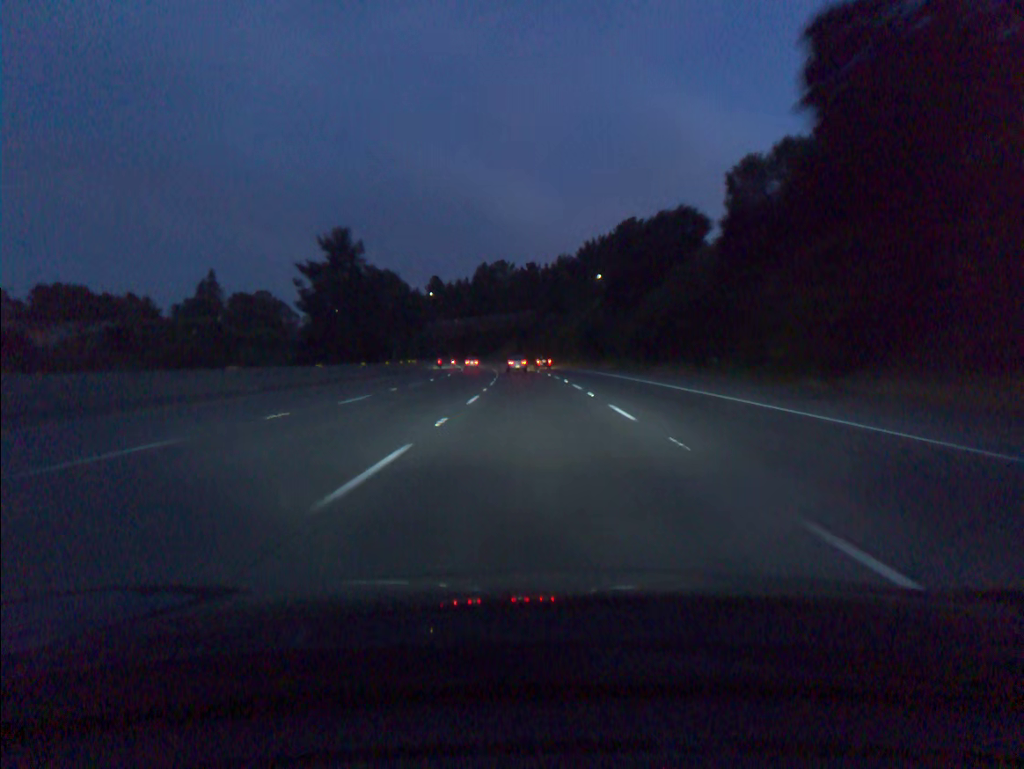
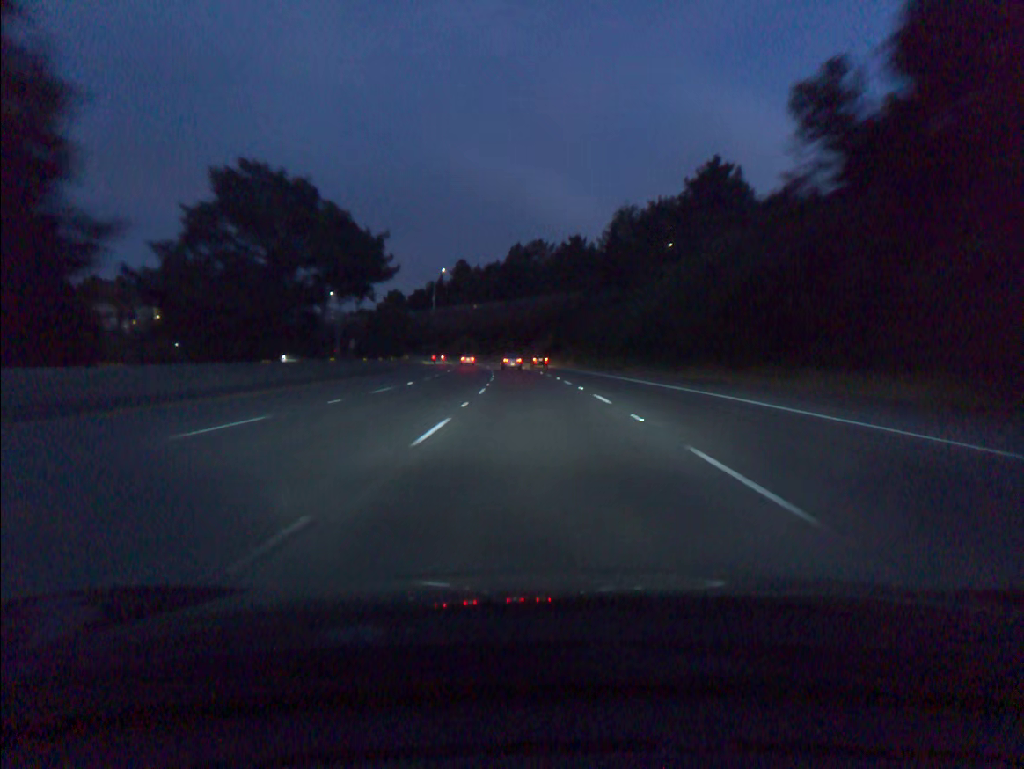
(-1.3, +54.1) m; -3°
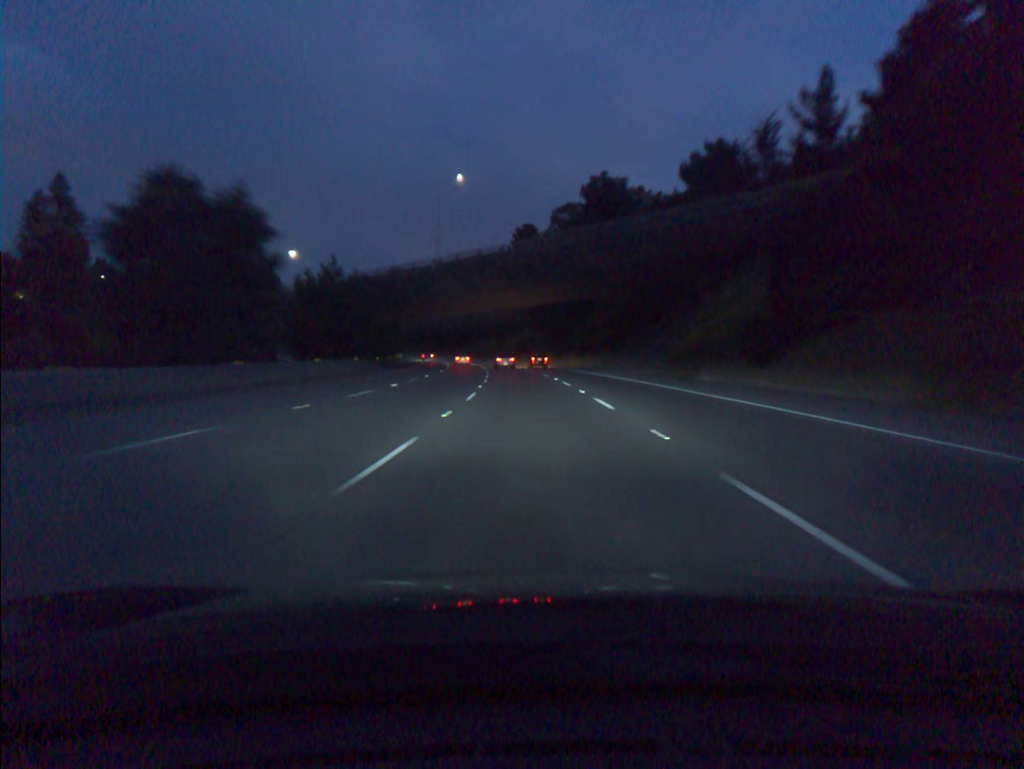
(-4.4, +90.5) m; -6°
